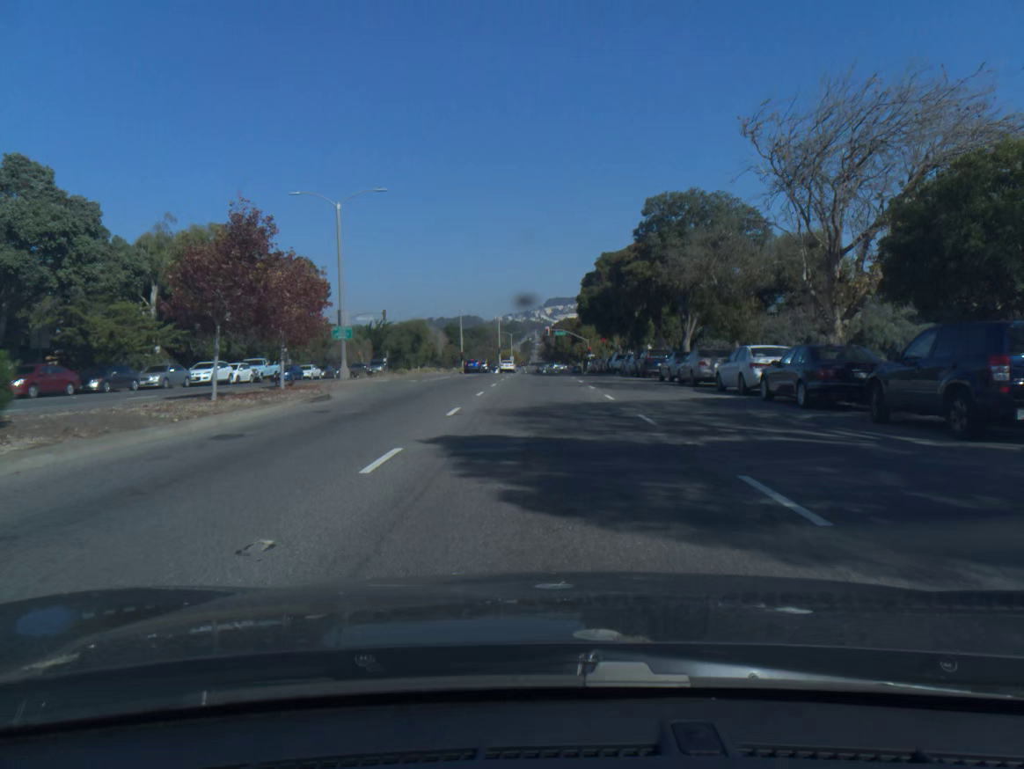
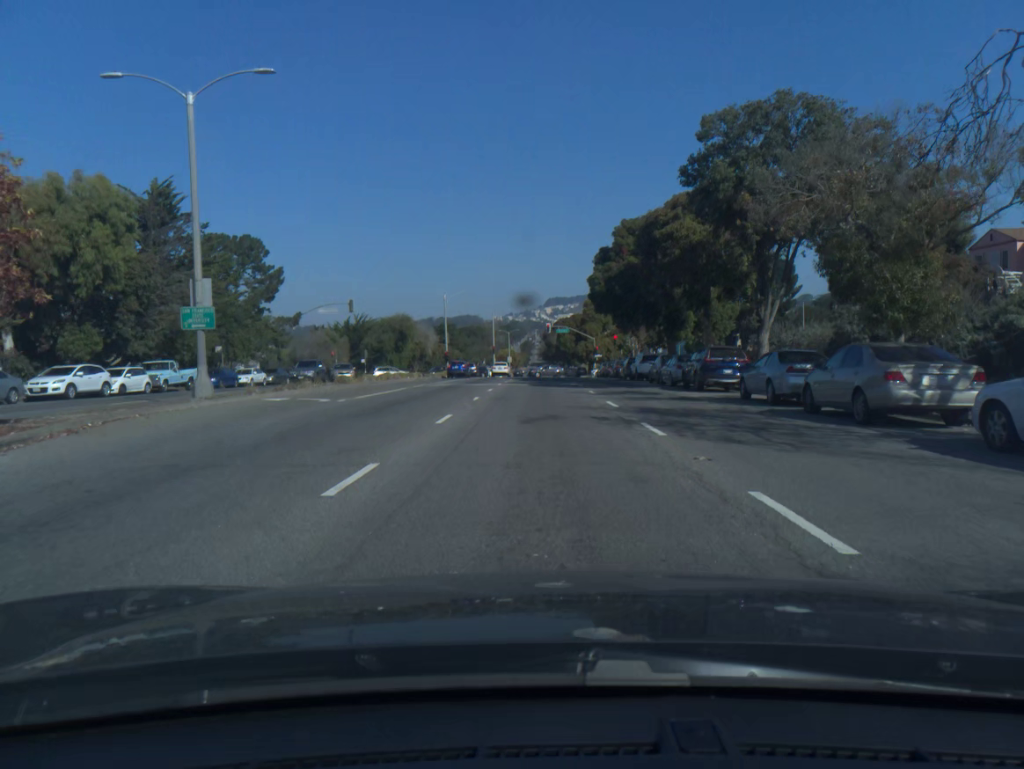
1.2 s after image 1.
(0.0, +15.8) m; 0°
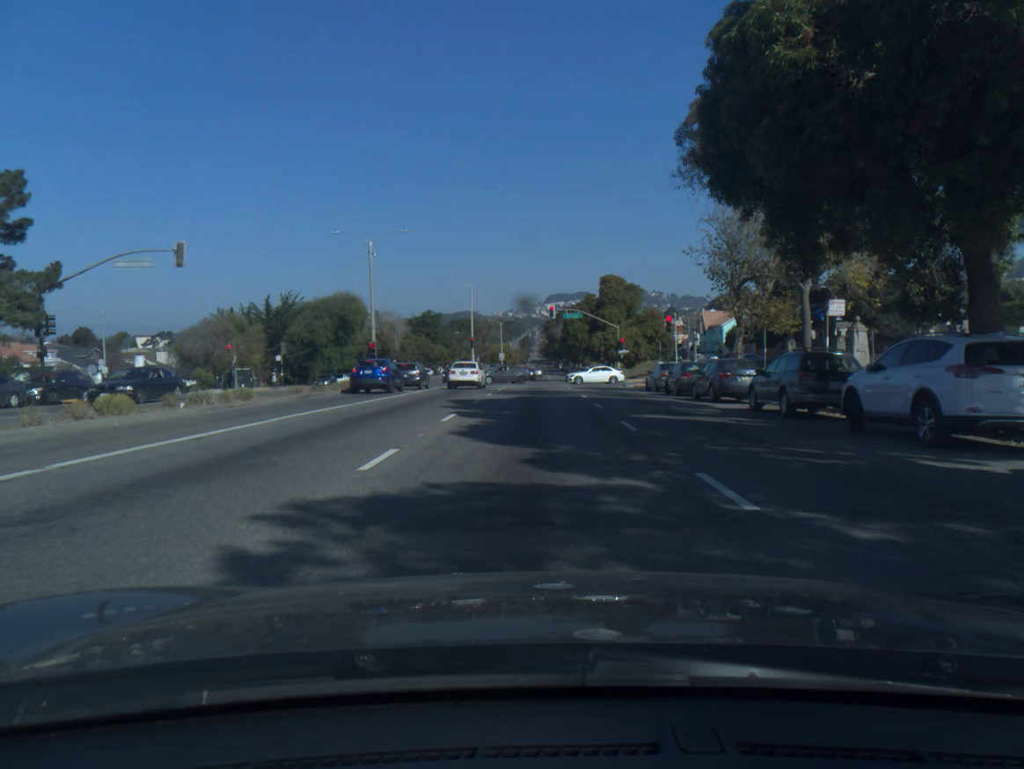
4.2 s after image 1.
(0.0, +34.8) m; 0°
